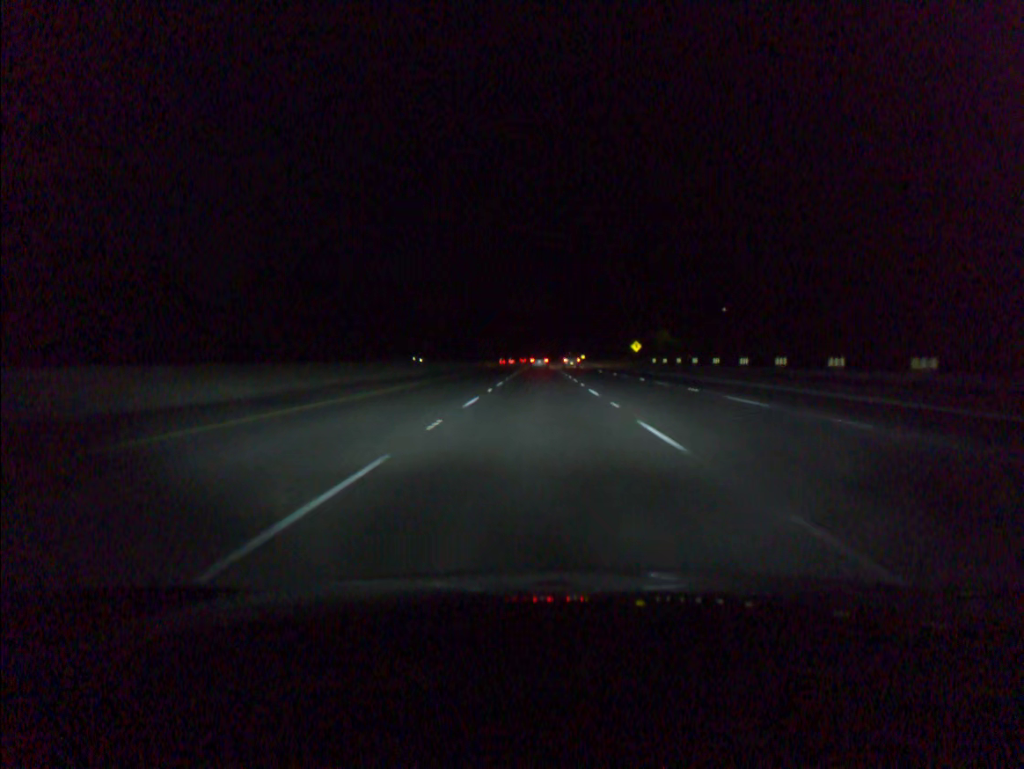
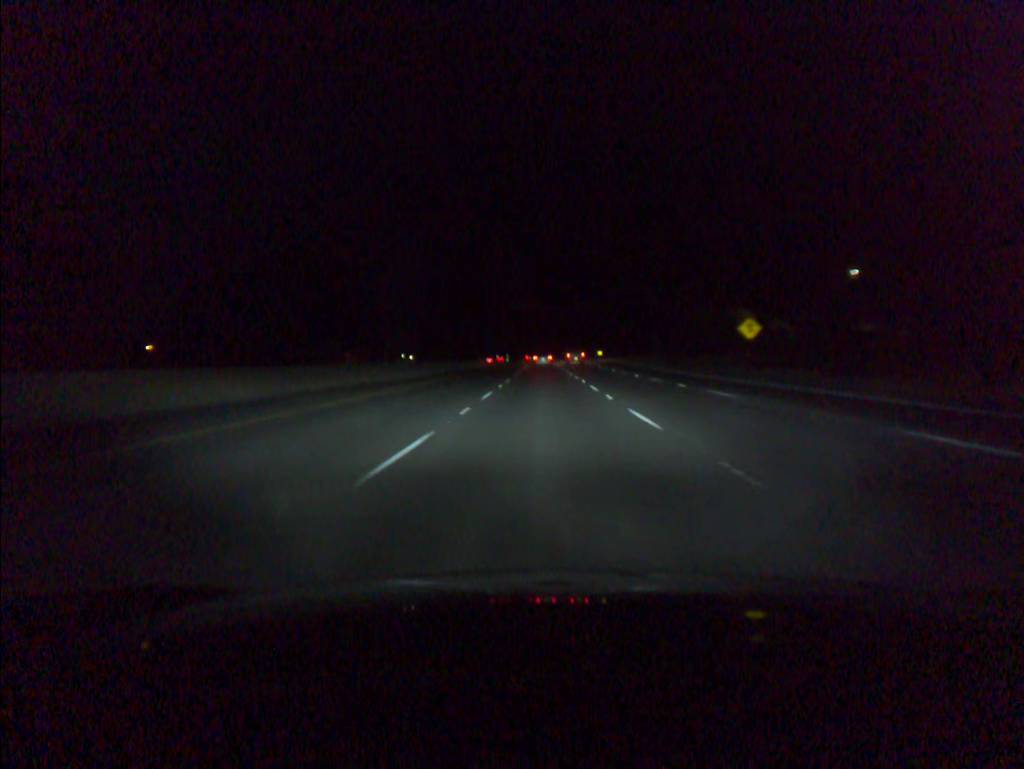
(-0.2, +69.4) m; 0°
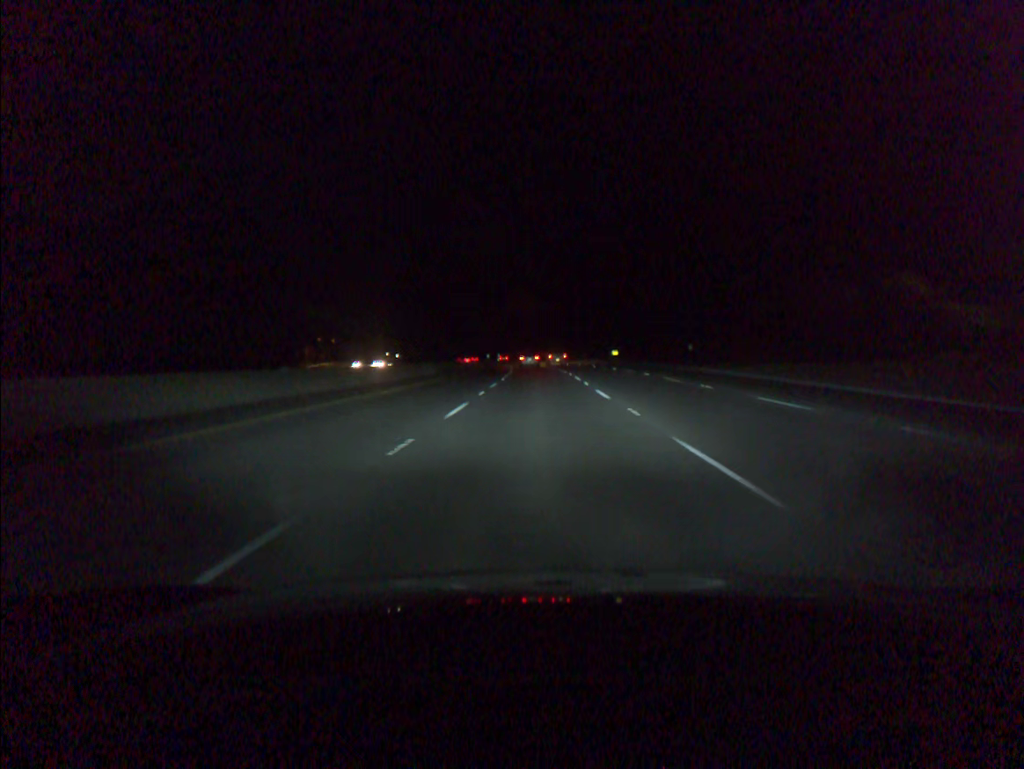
(+0.1, +50.4) m; 0°
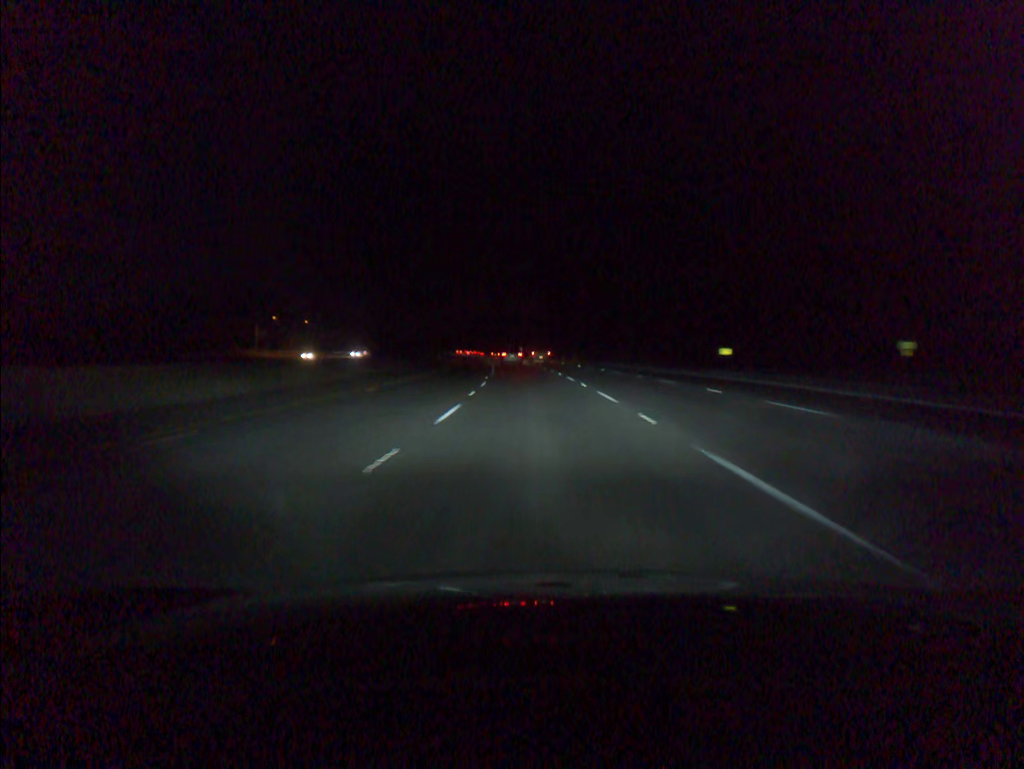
(-0.9, +74.6) m; -2°
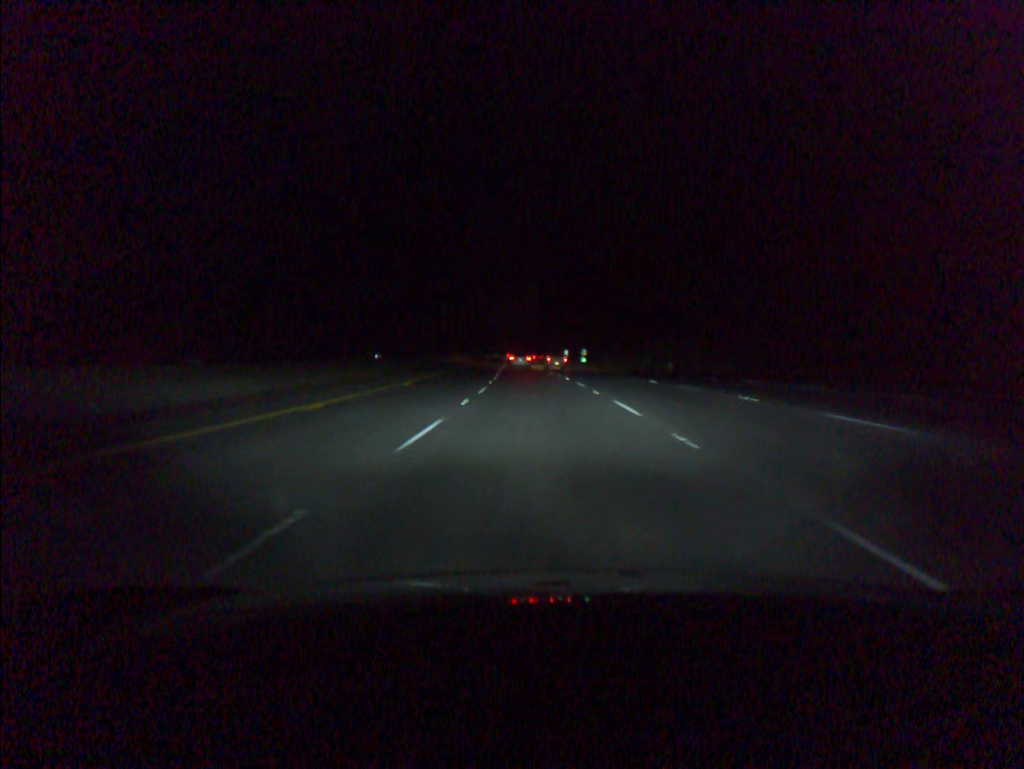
(-2.7, +76.4) m; -4°
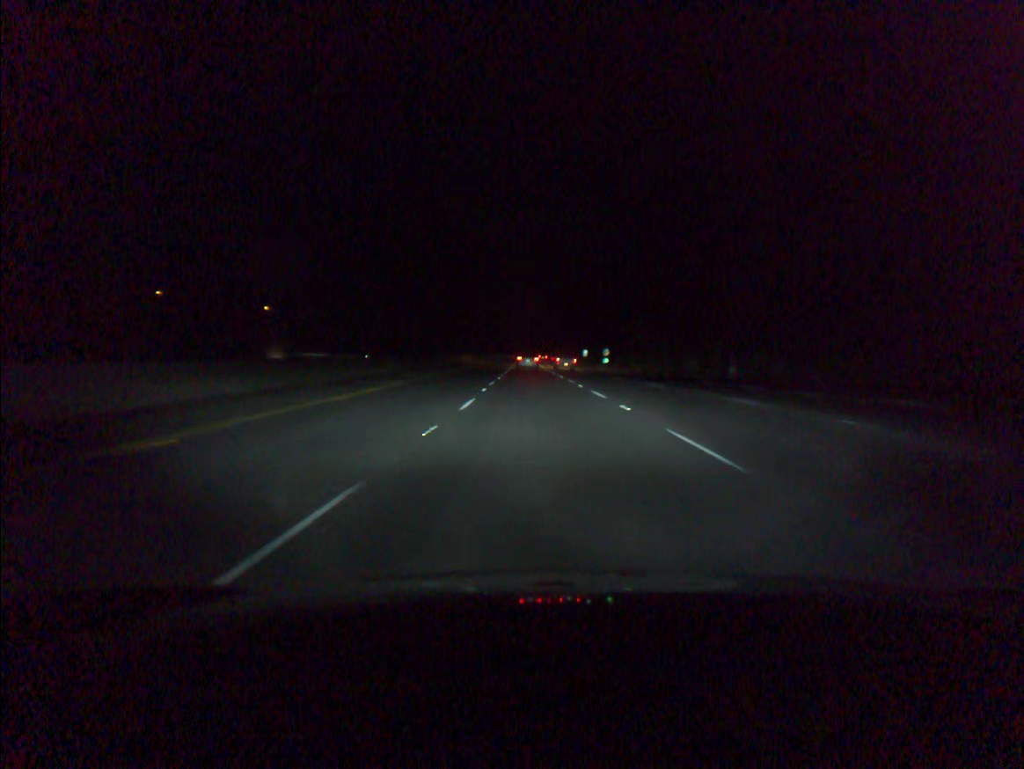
(-0.2, +21.8) m; -1°
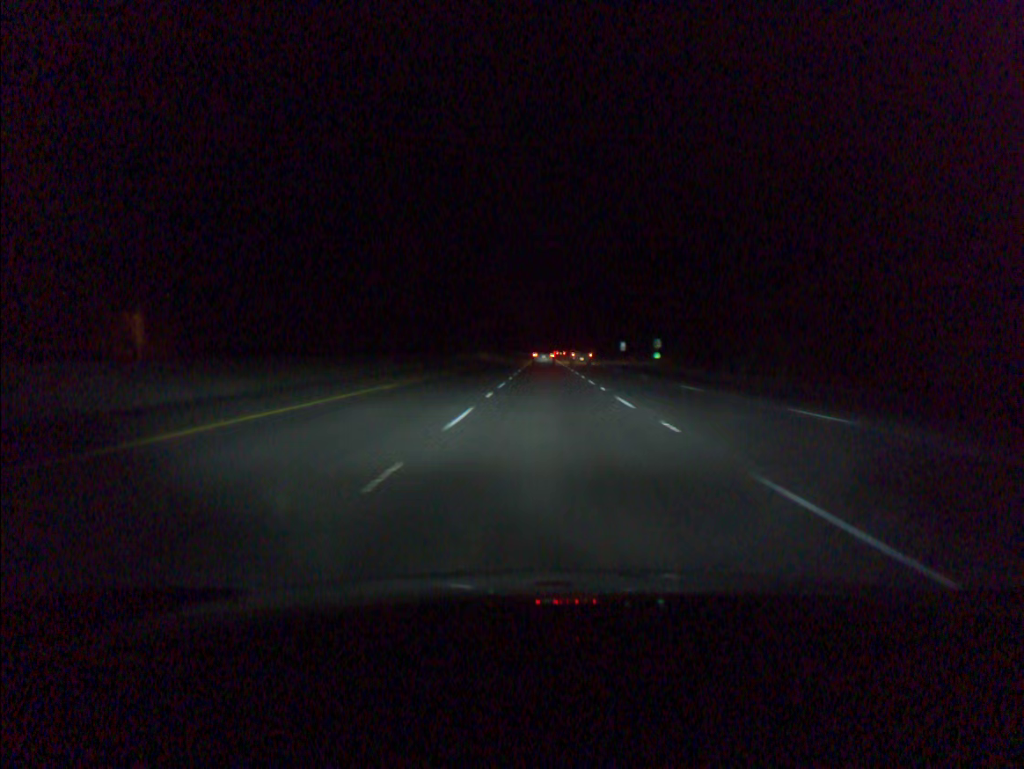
(-0.8, +48.3) m; -1°
